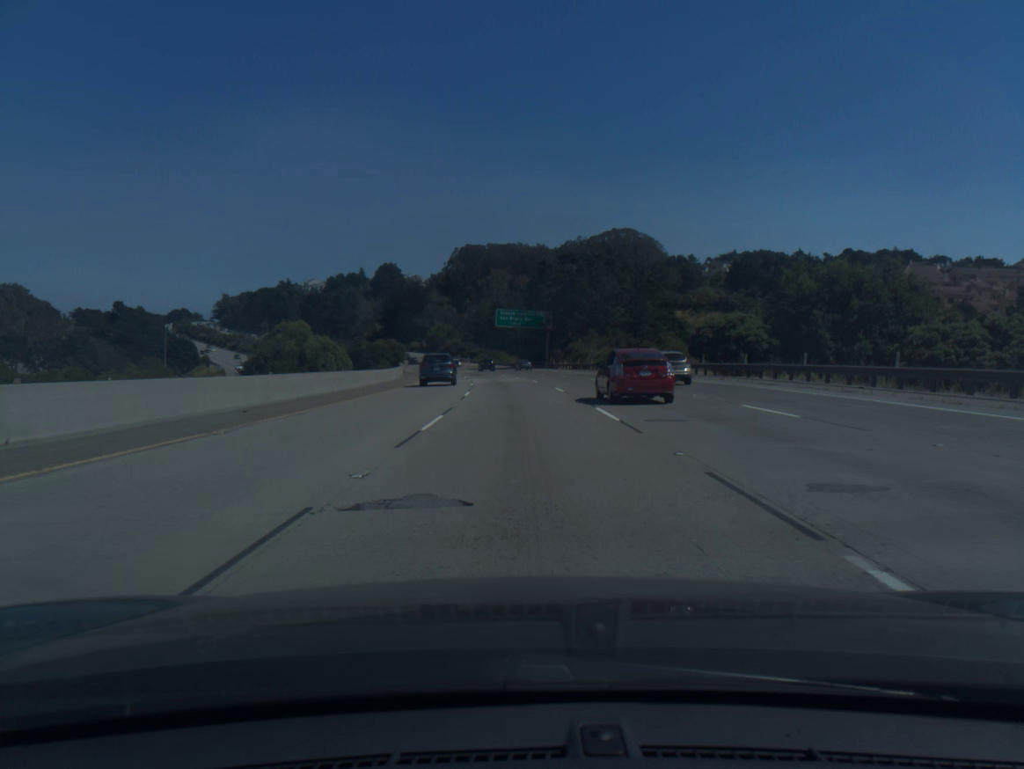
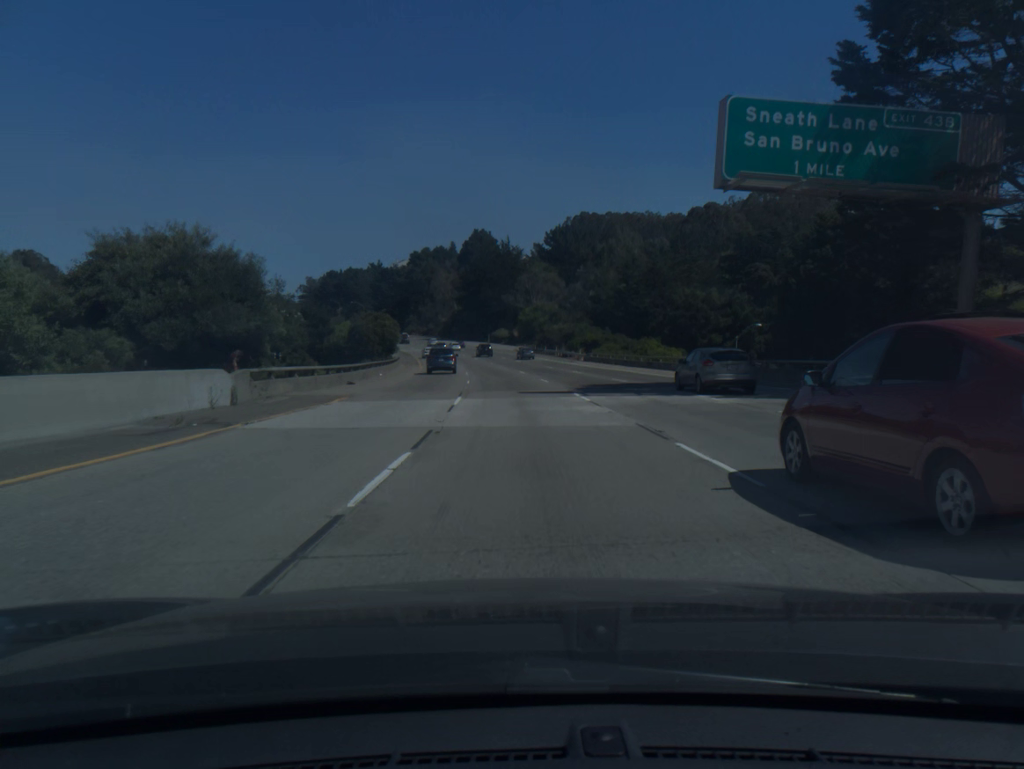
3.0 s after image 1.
(-5.8, +95.0) m; -8°
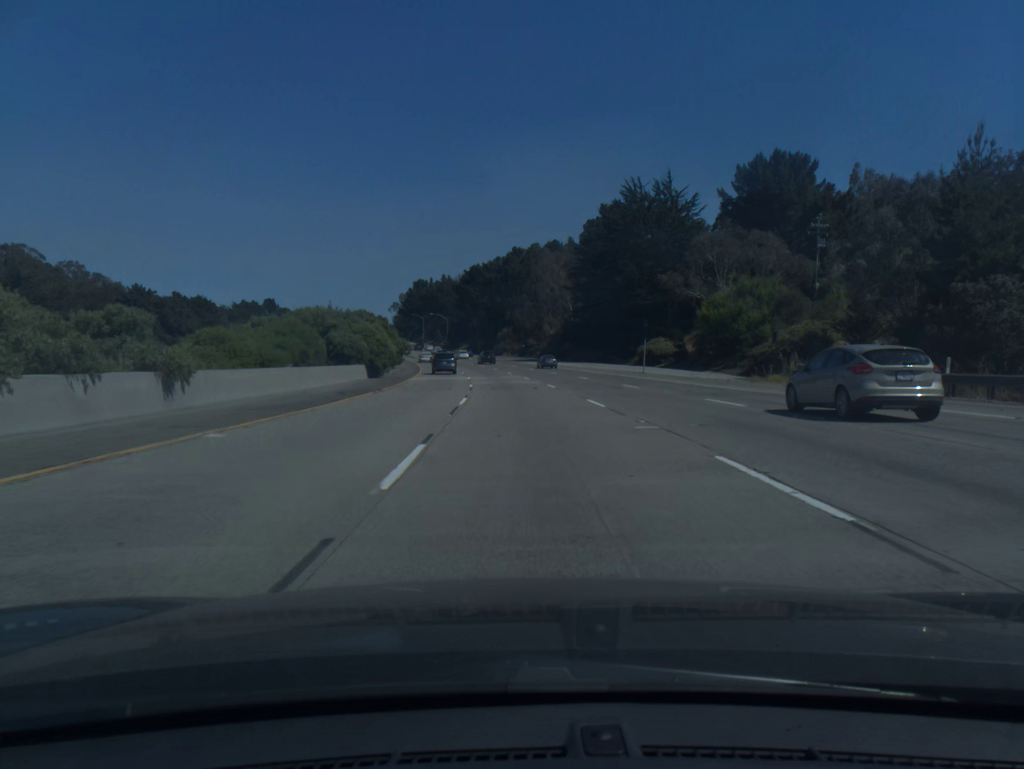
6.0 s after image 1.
(-6.9, +94.7) m; -9°
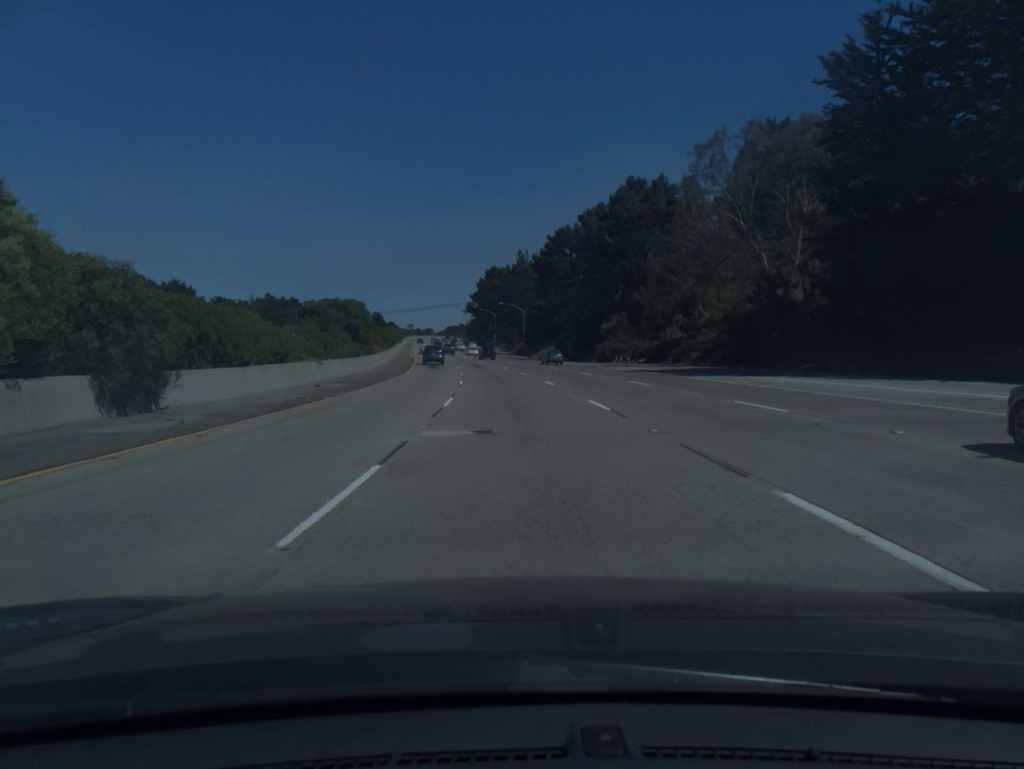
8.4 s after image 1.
(-4.0, +75.3) m; -6°
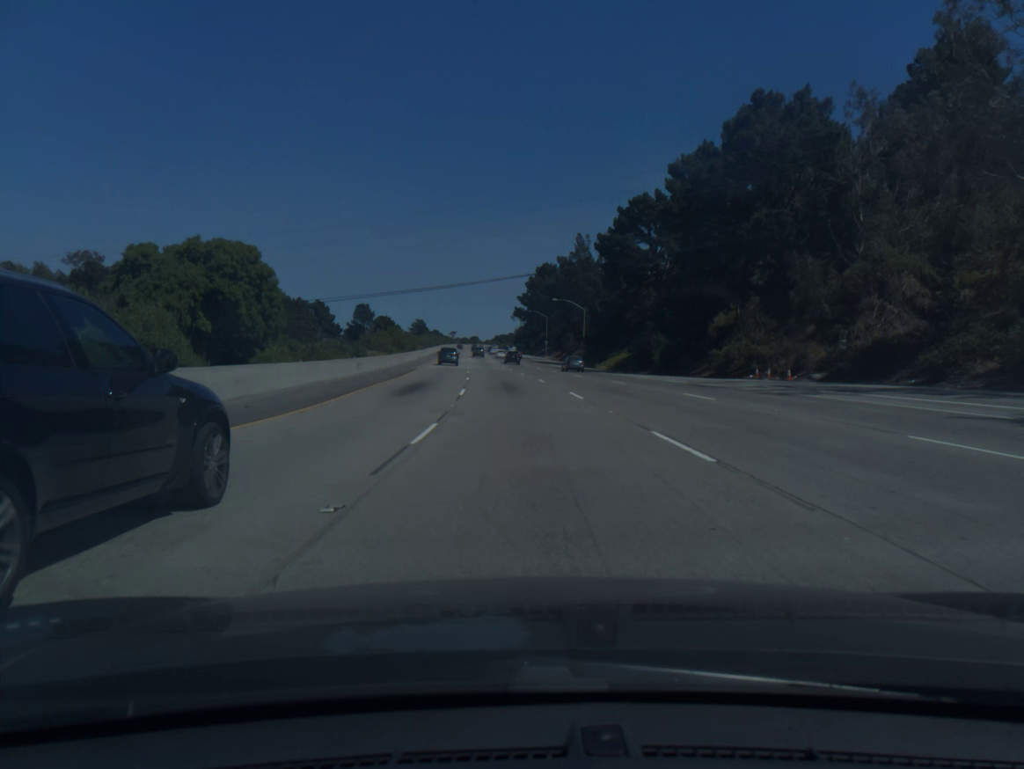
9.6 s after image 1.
(-1.2, +37.4) m; -4°
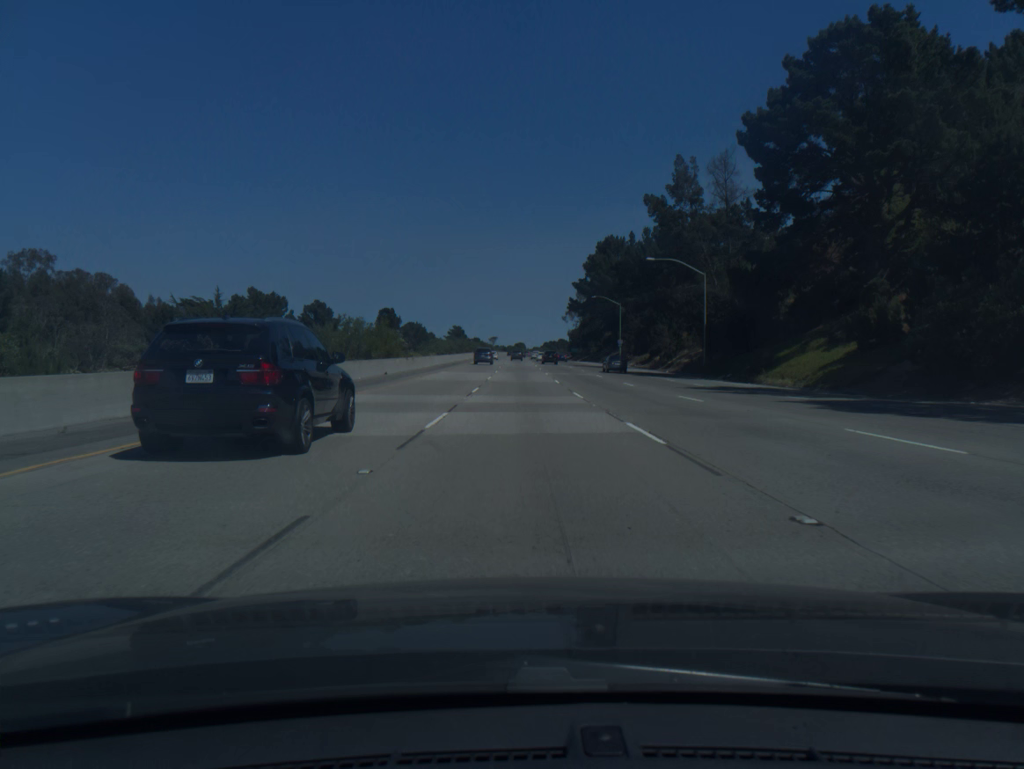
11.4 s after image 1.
(-1.9, +56.0) m; -4°
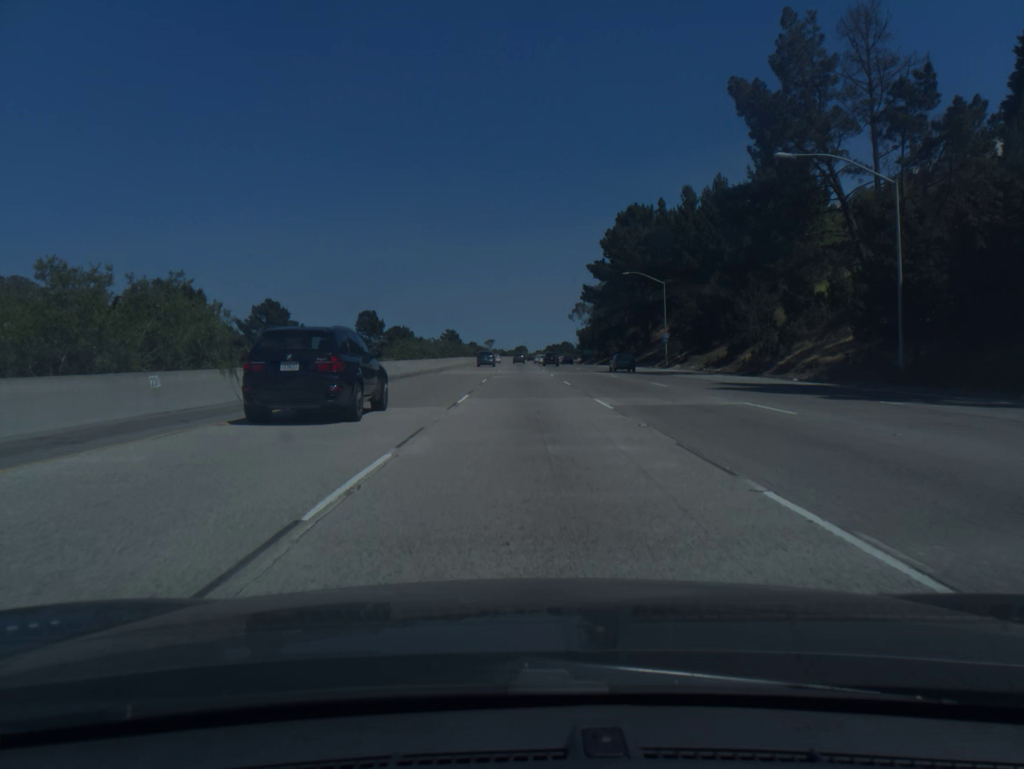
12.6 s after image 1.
(-0.1, +37.2) m; 0°
